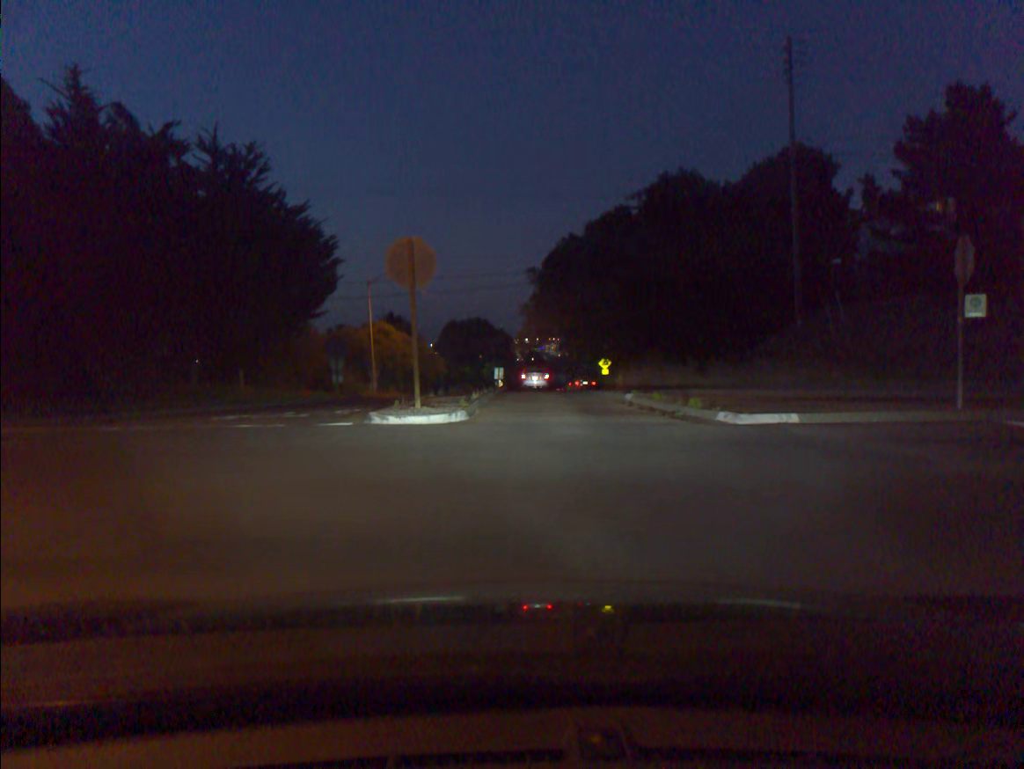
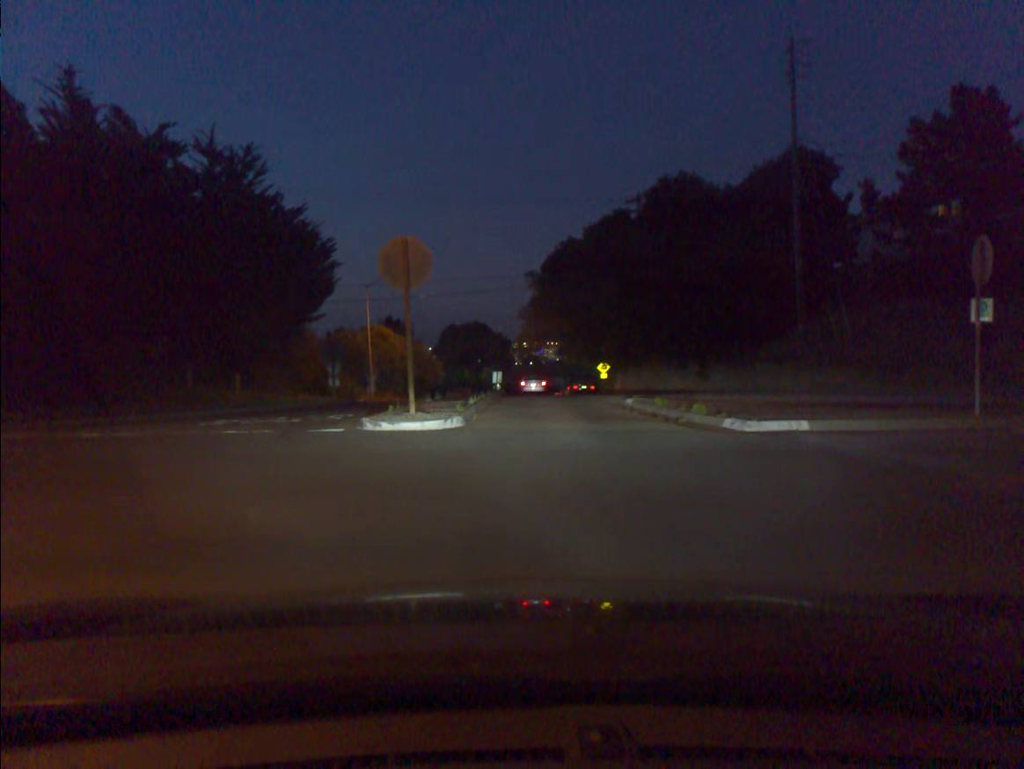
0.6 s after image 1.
(0.0, +0.6) m; 0°
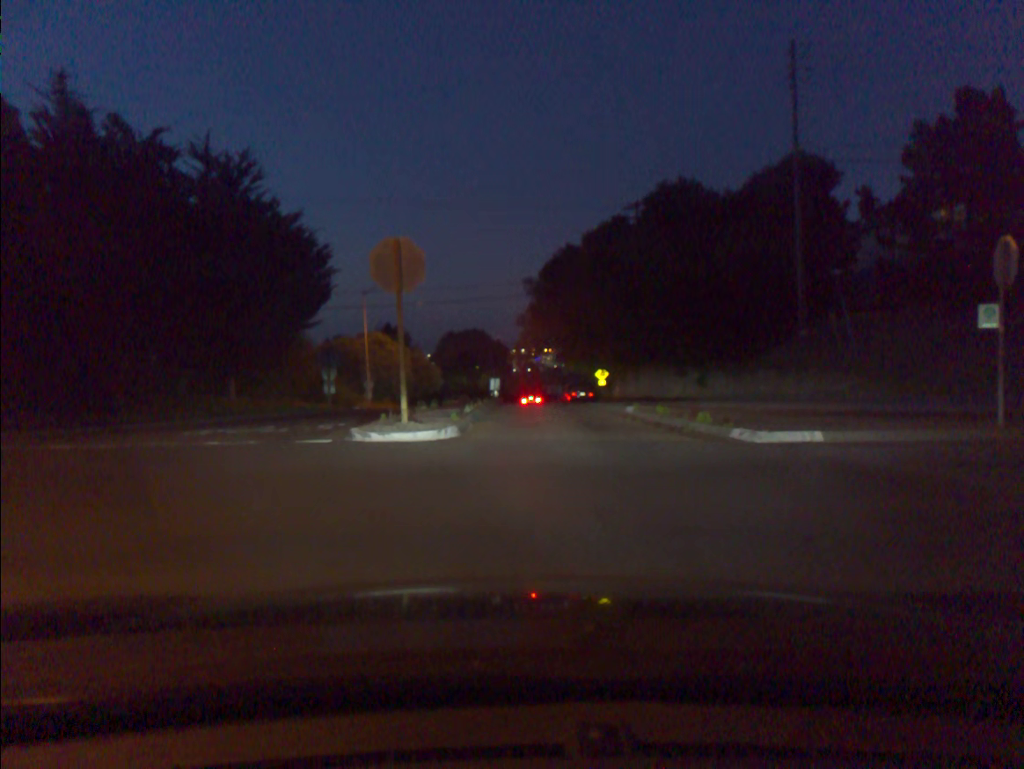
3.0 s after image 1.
(0.0, +0.7) m; 0°
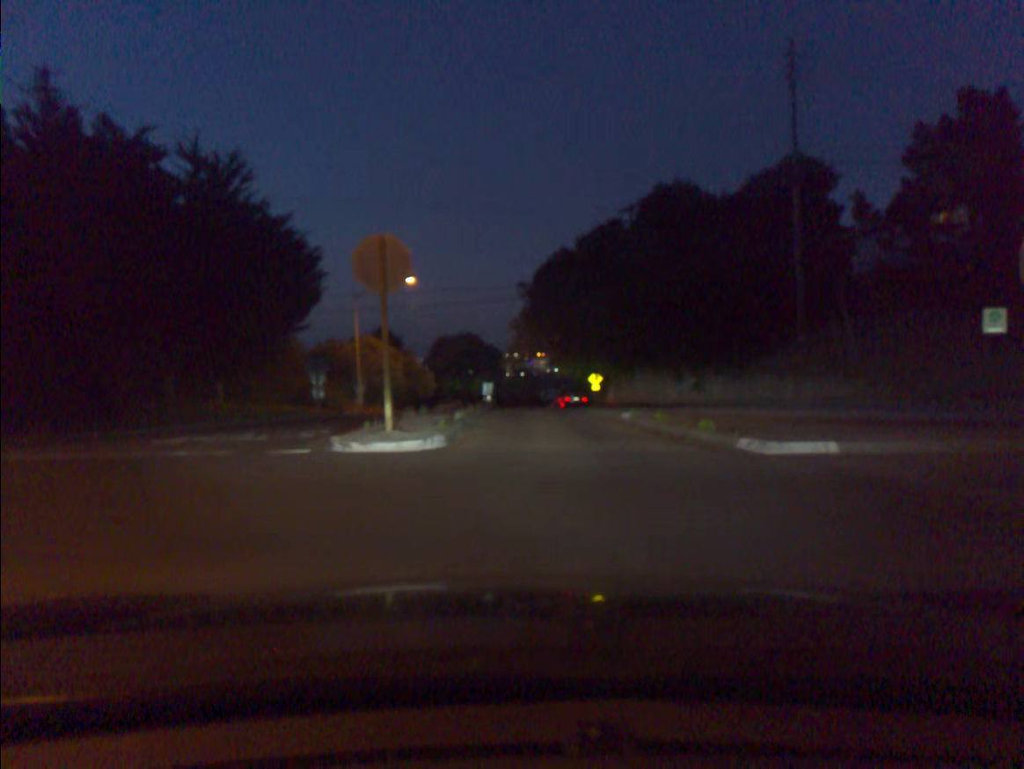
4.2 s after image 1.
(0.0, +0.8) m; +1°
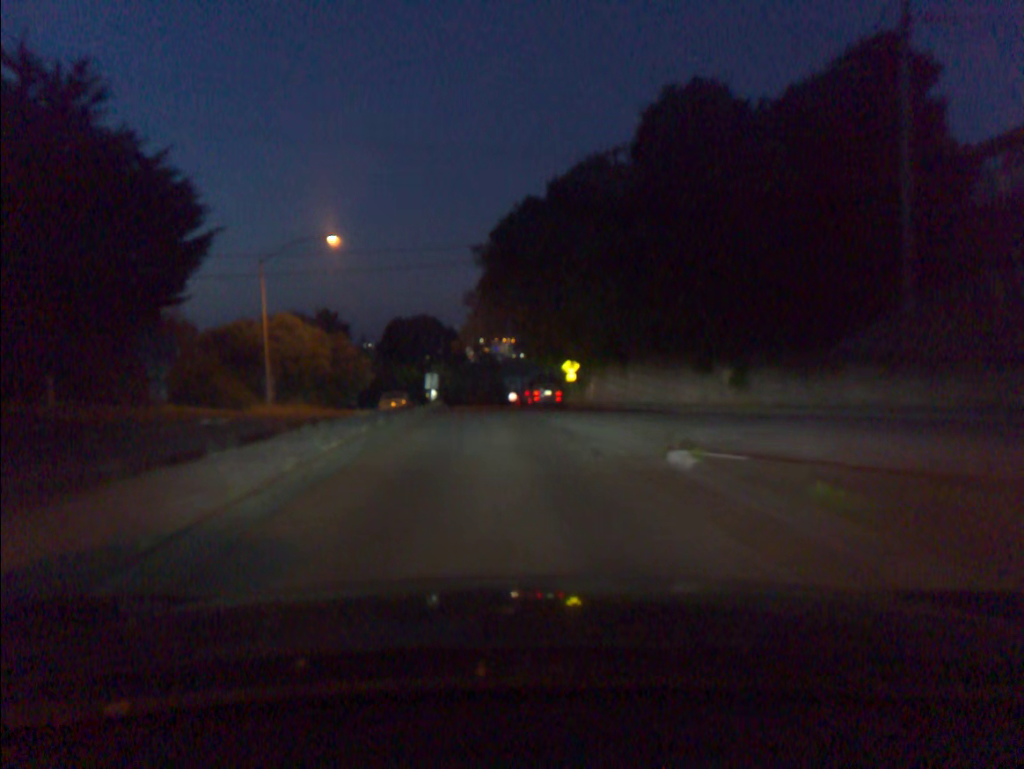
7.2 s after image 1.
(+0.6, +12.1) m; +3°
